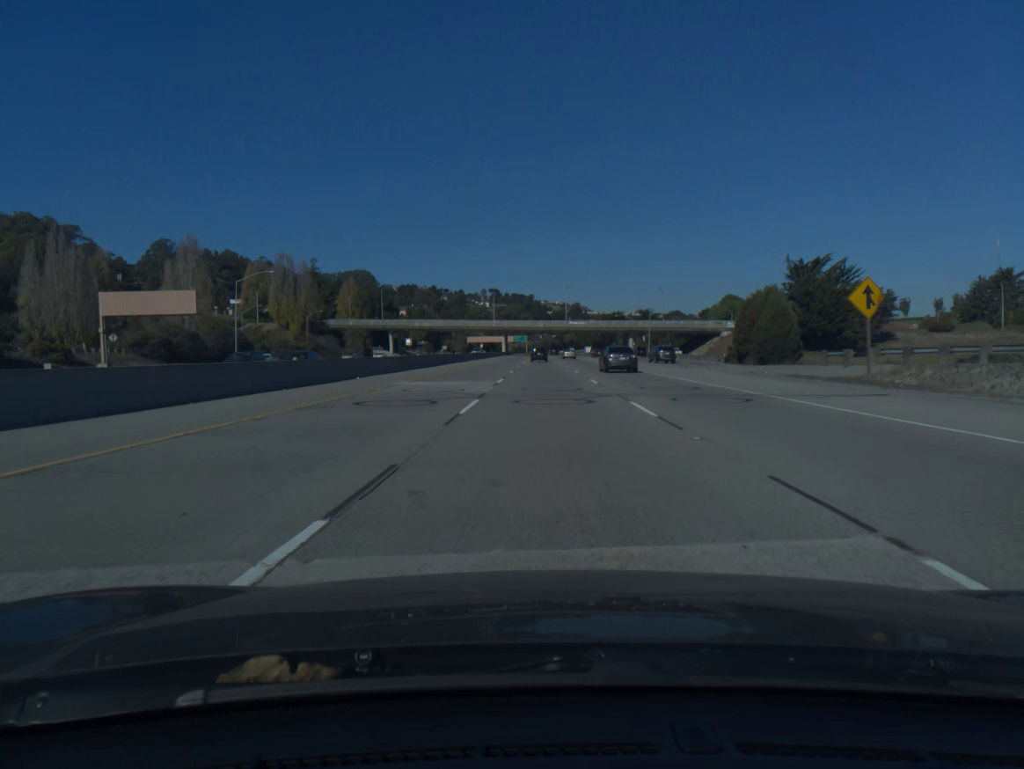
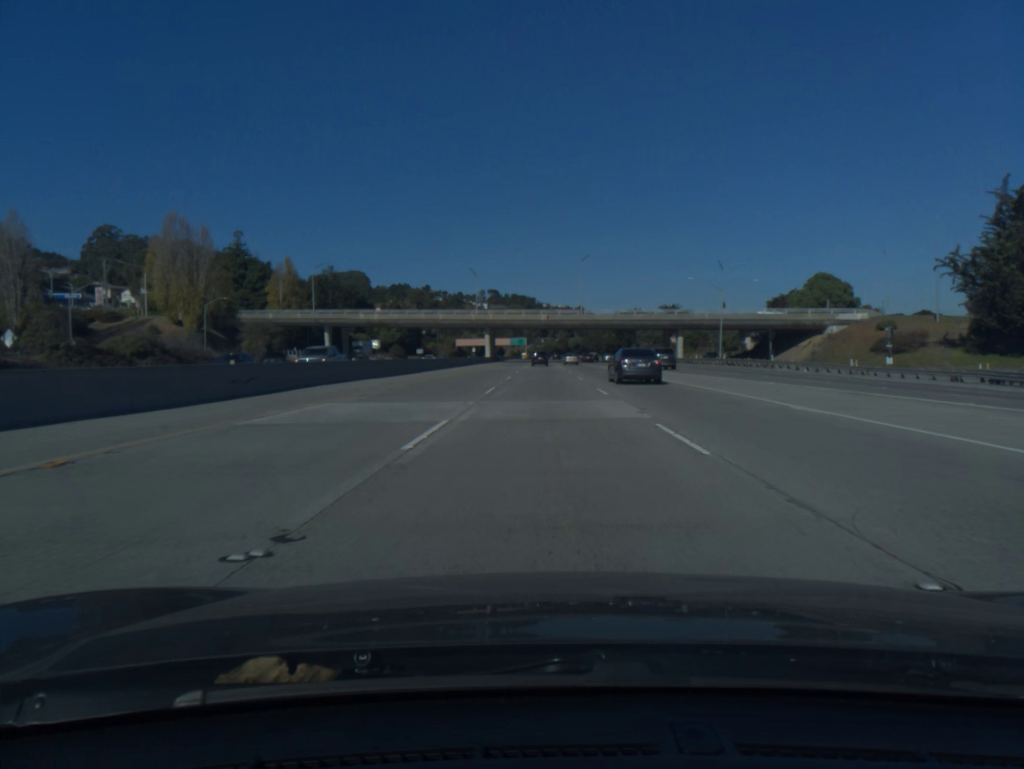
(0.0, +64.2) m; 0°
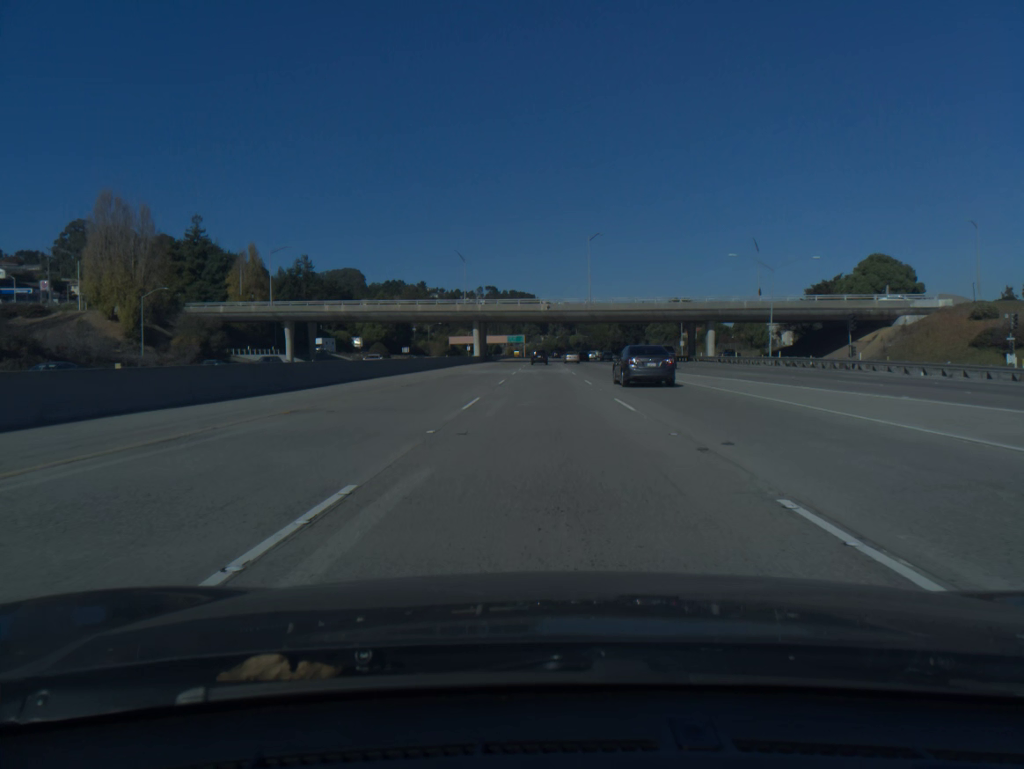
(0.0, +21.1) m; 0°
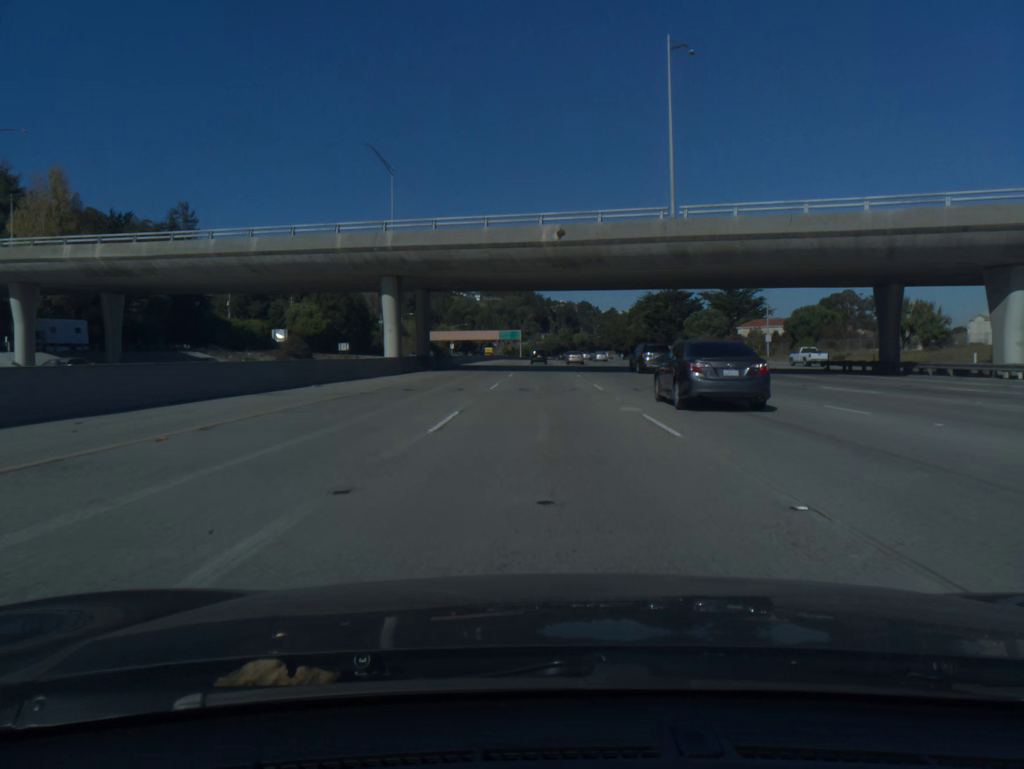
(0.0, +62.8) m; 0°
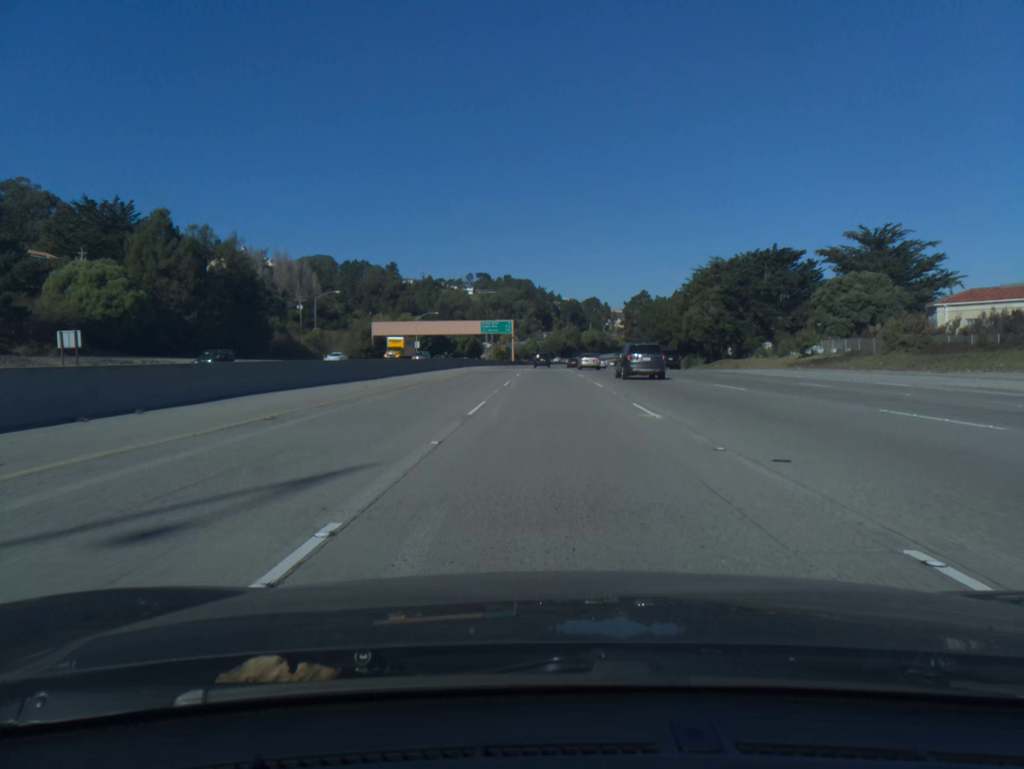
(-0.2, +82.2) m; 0°
